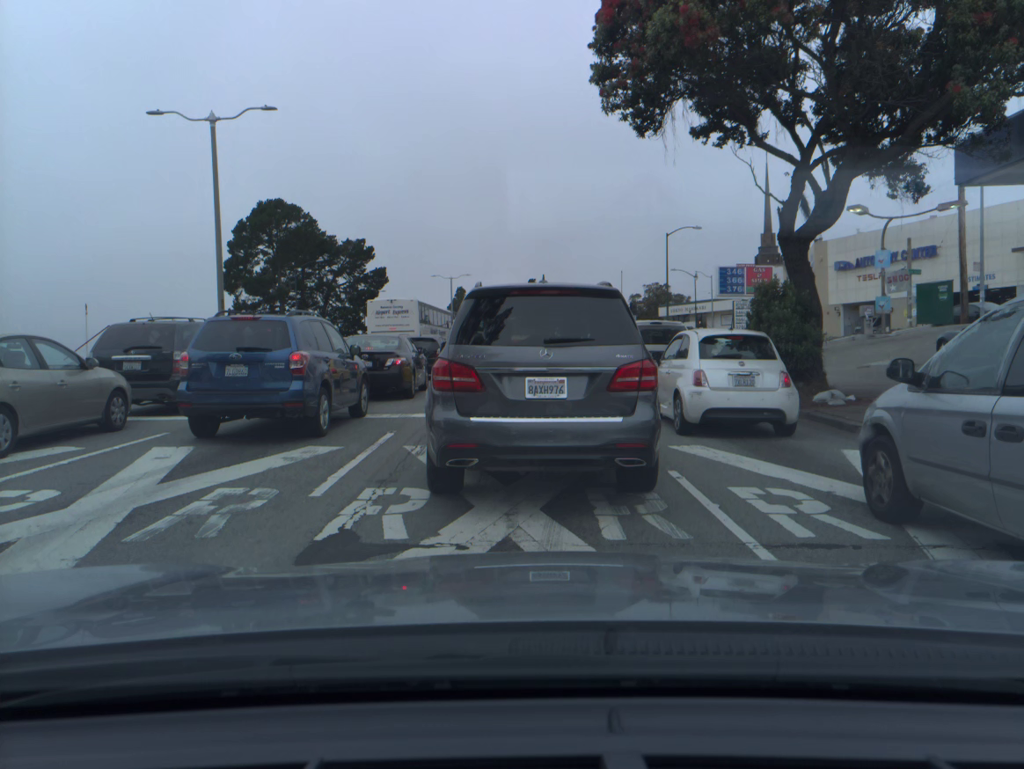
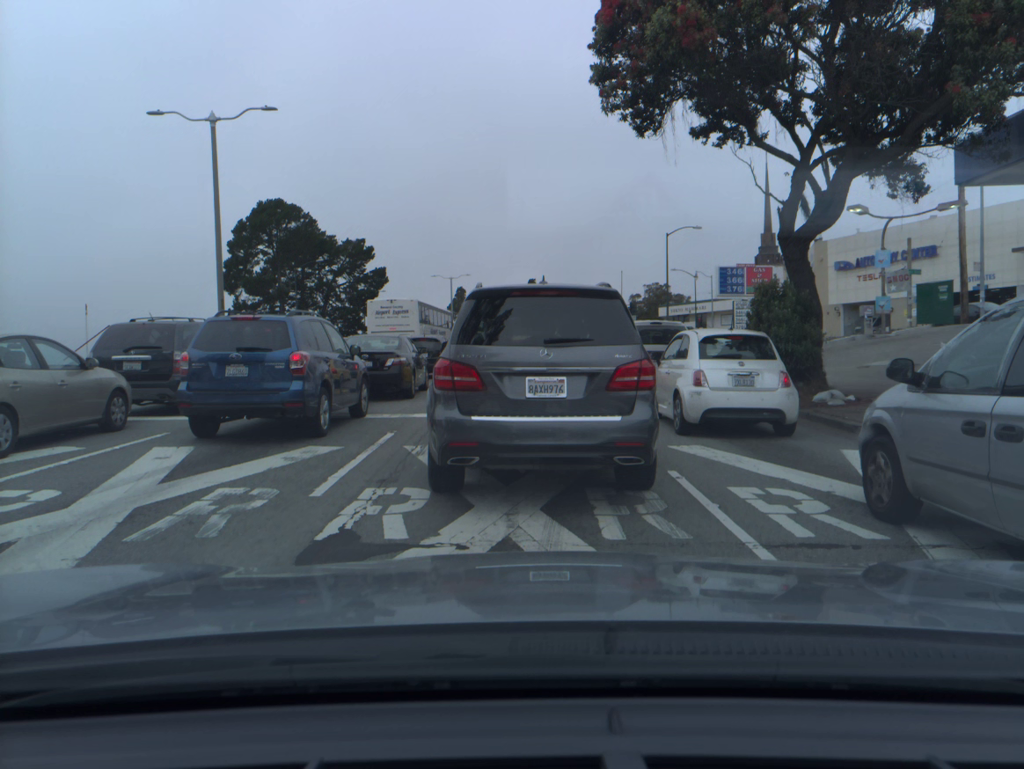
(0.0, 0.0) m; 0°
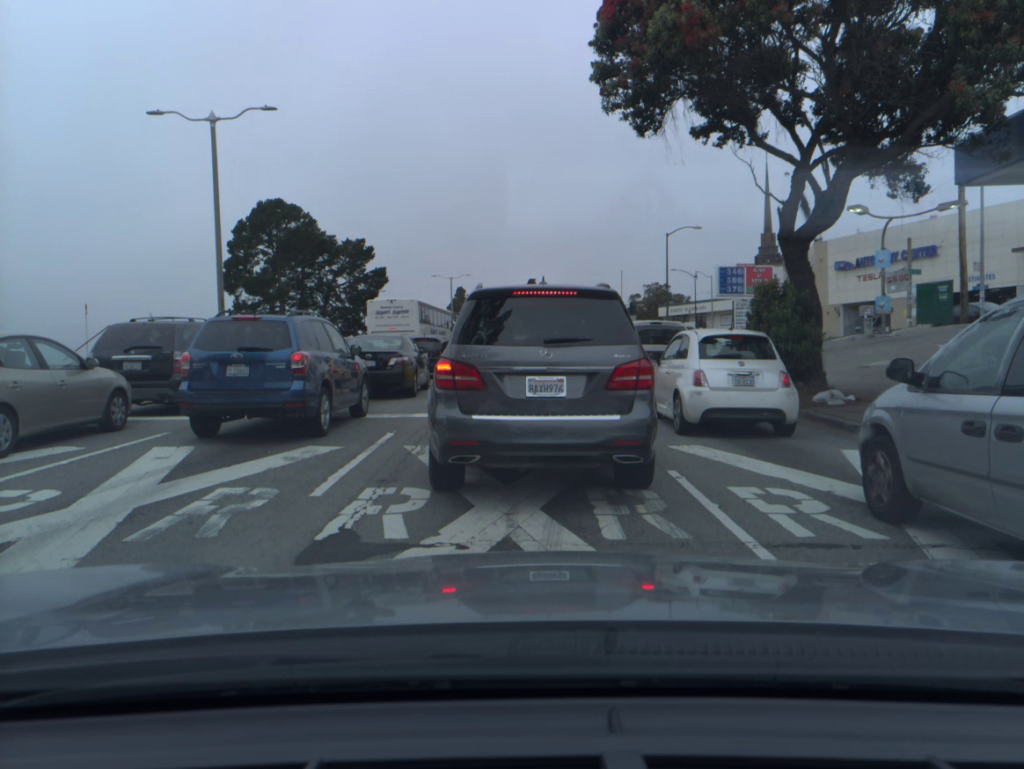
(0.0, 0.0) m; 0°
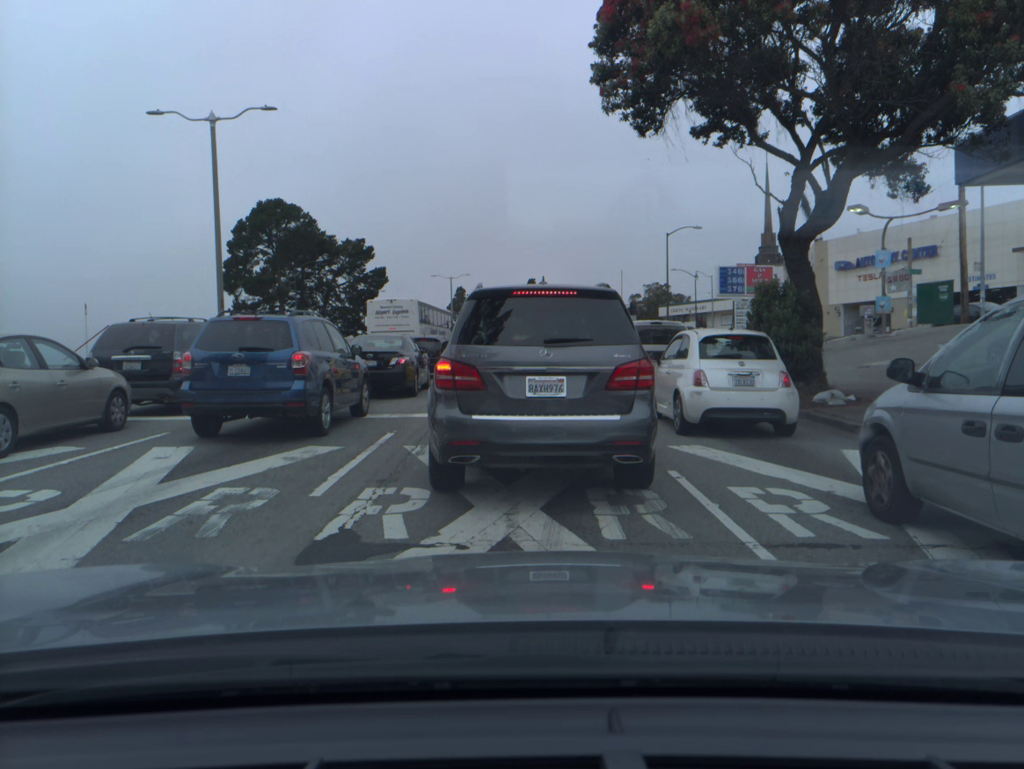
(0.0, 0.0) m; 0°
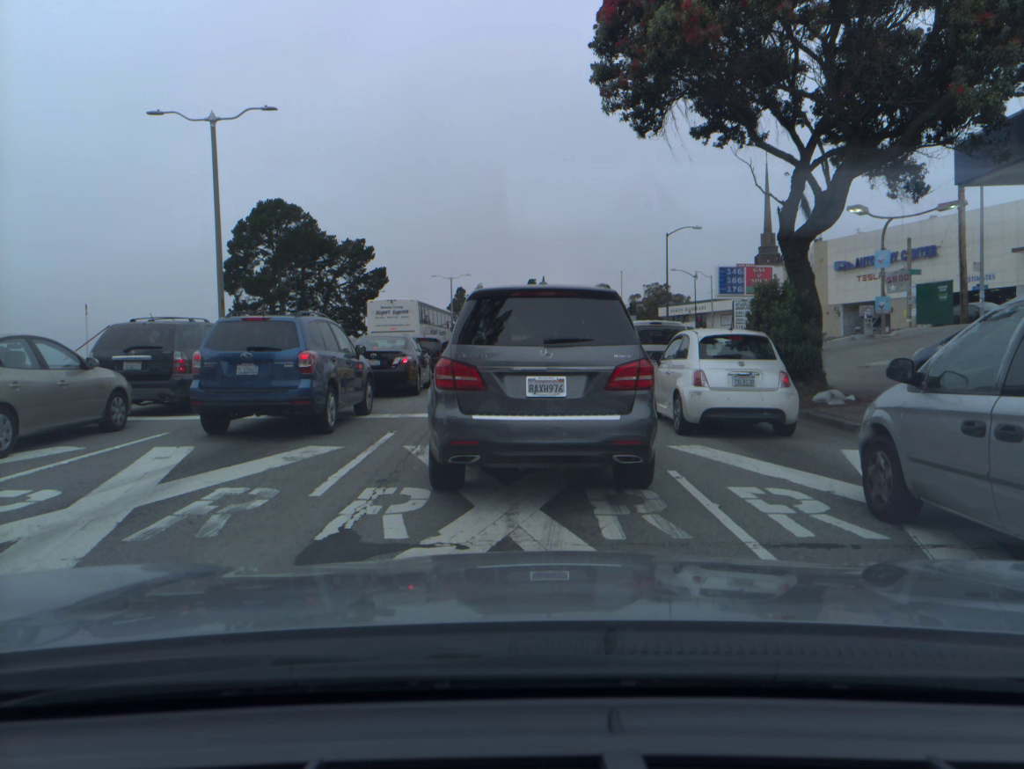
(0.0, 0.0) m; 0°
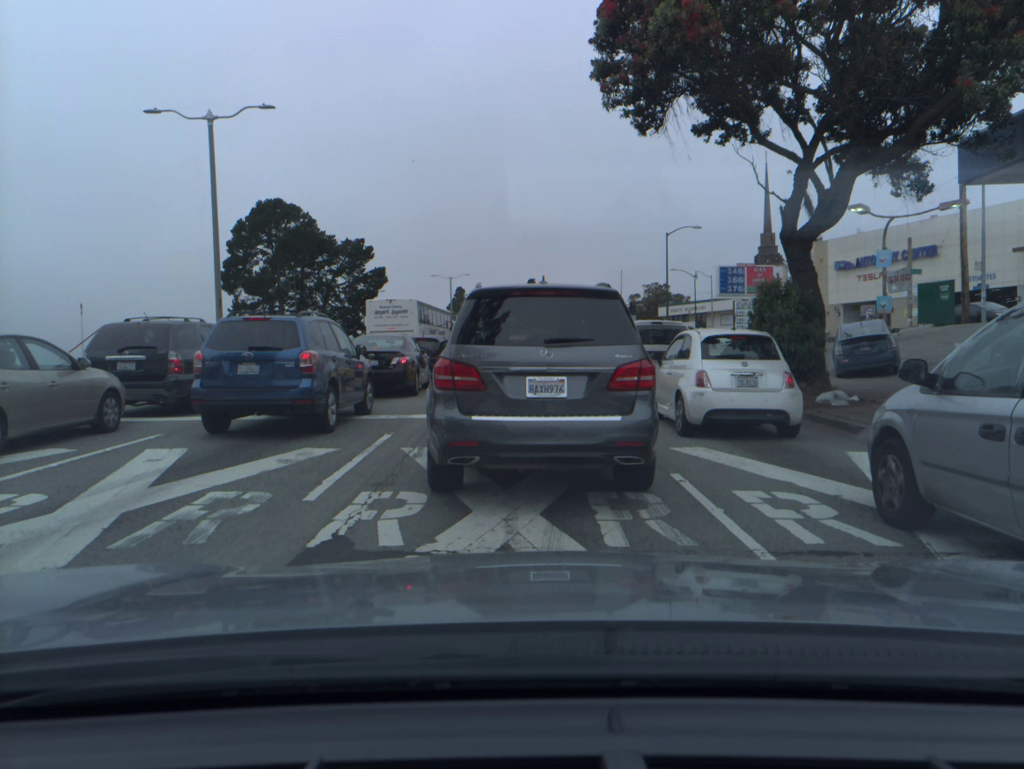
(0.0, +0.1) m; 0°
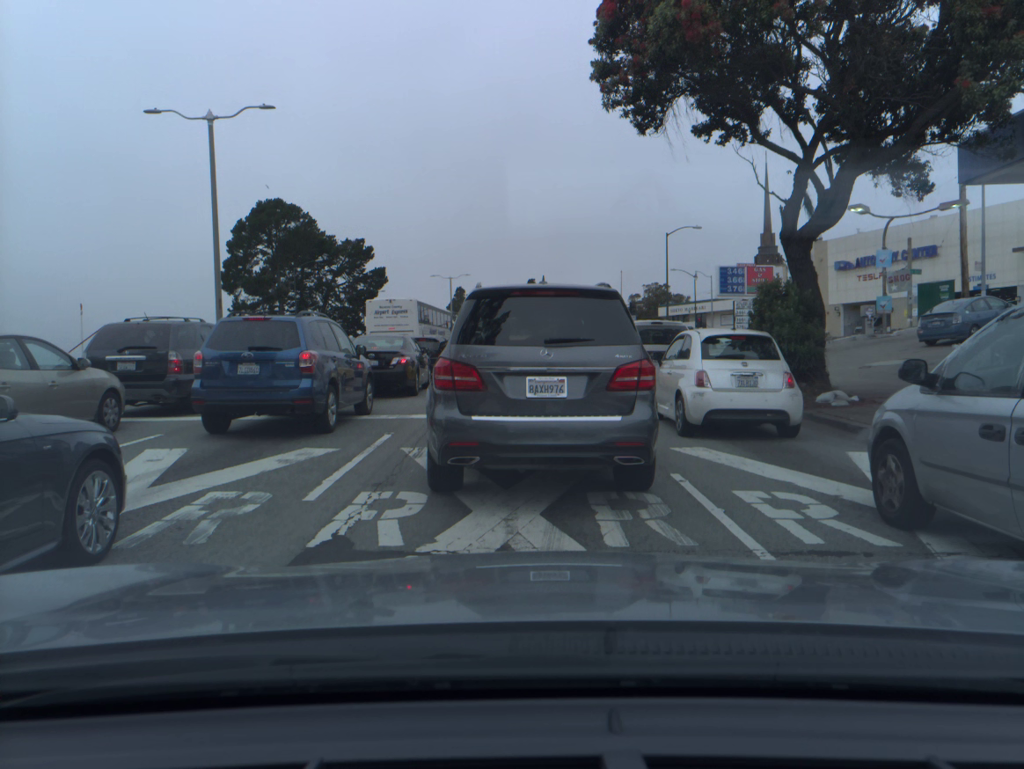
(0.0, 0.0) m; 0°
